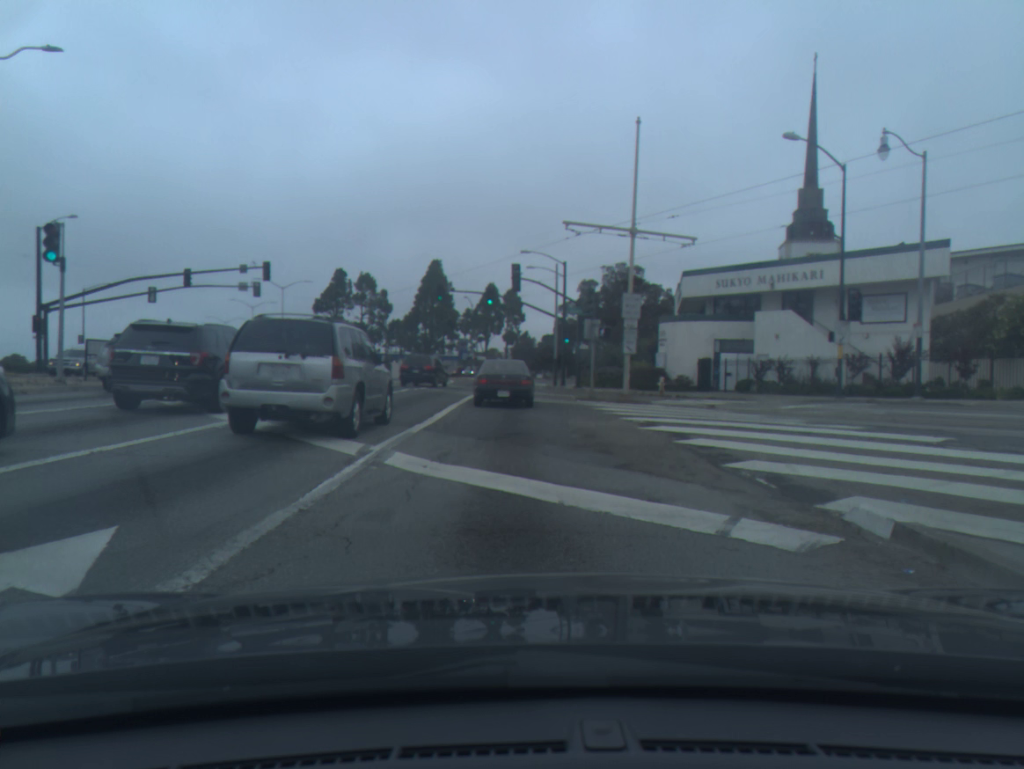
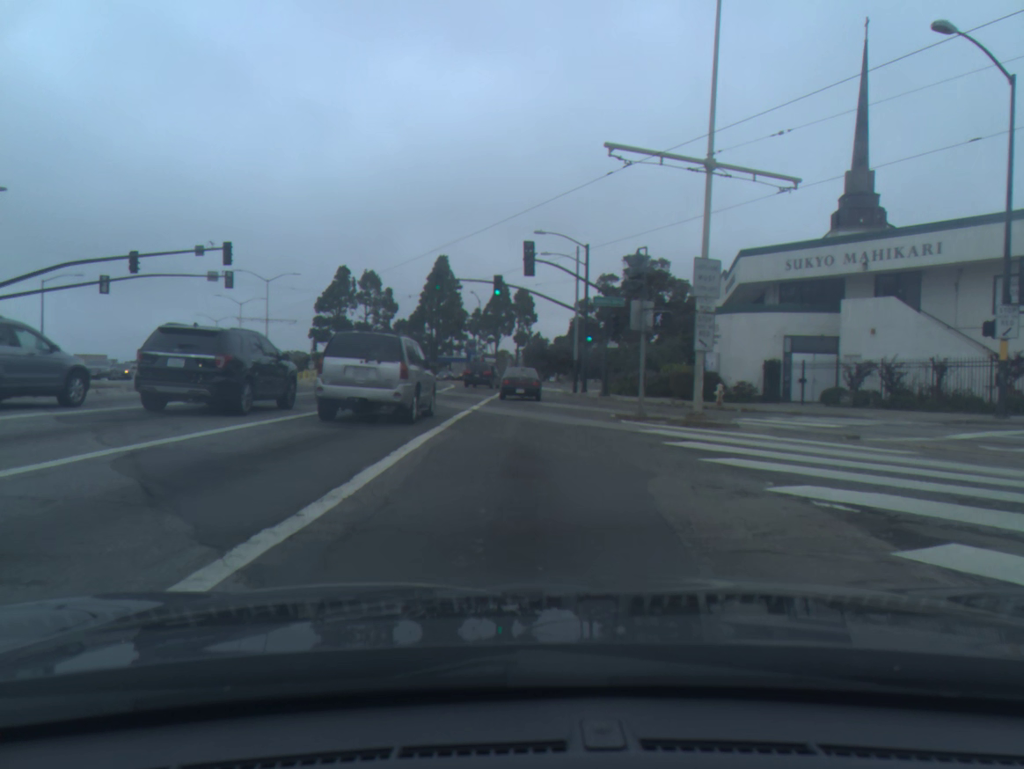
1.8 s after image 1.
(-0.2, +9.5) m; -1°
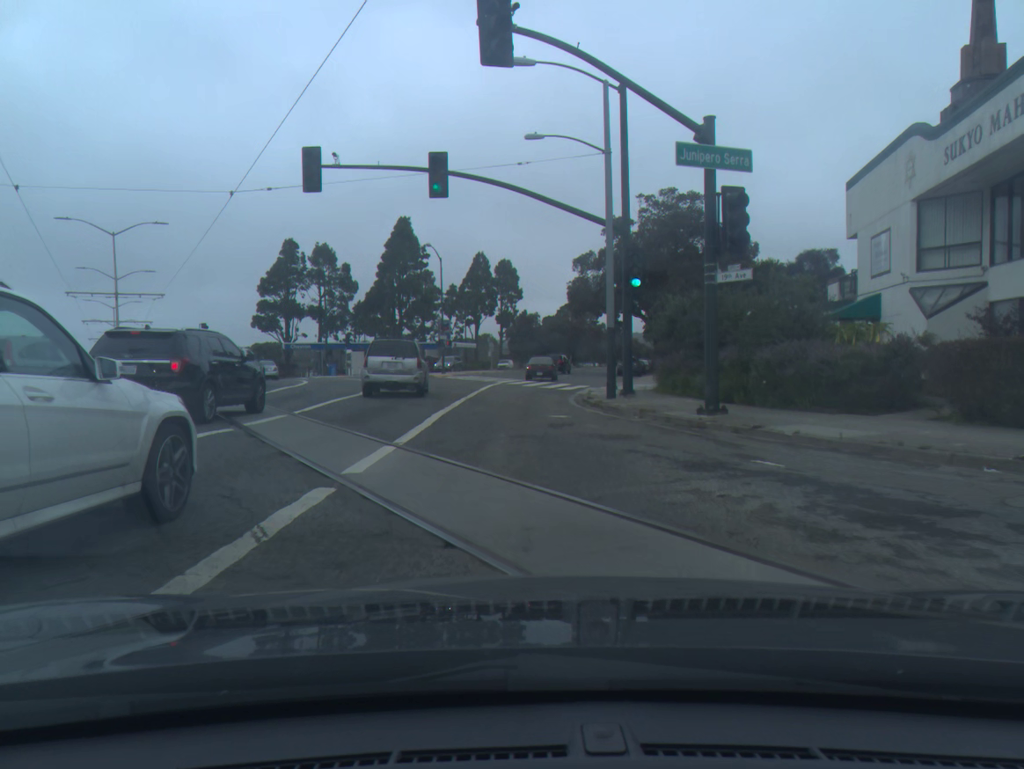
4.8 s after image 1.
(+0.5, +25.3) m; +1°
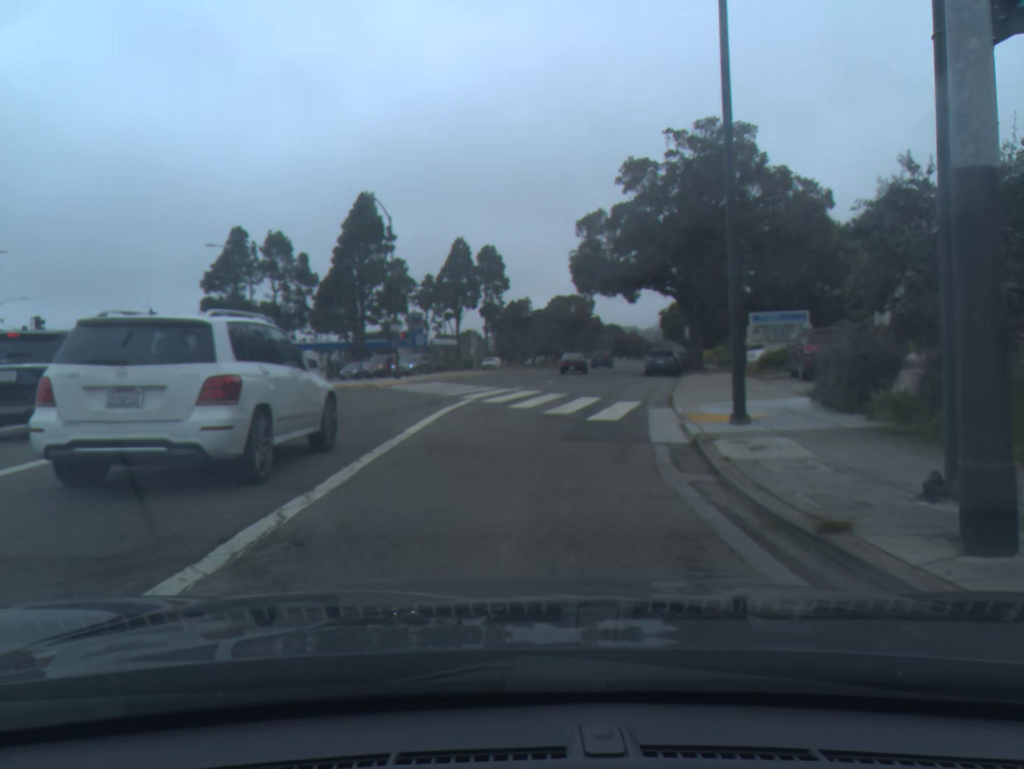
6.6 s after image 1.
(0.0, +18.4) m; +1°
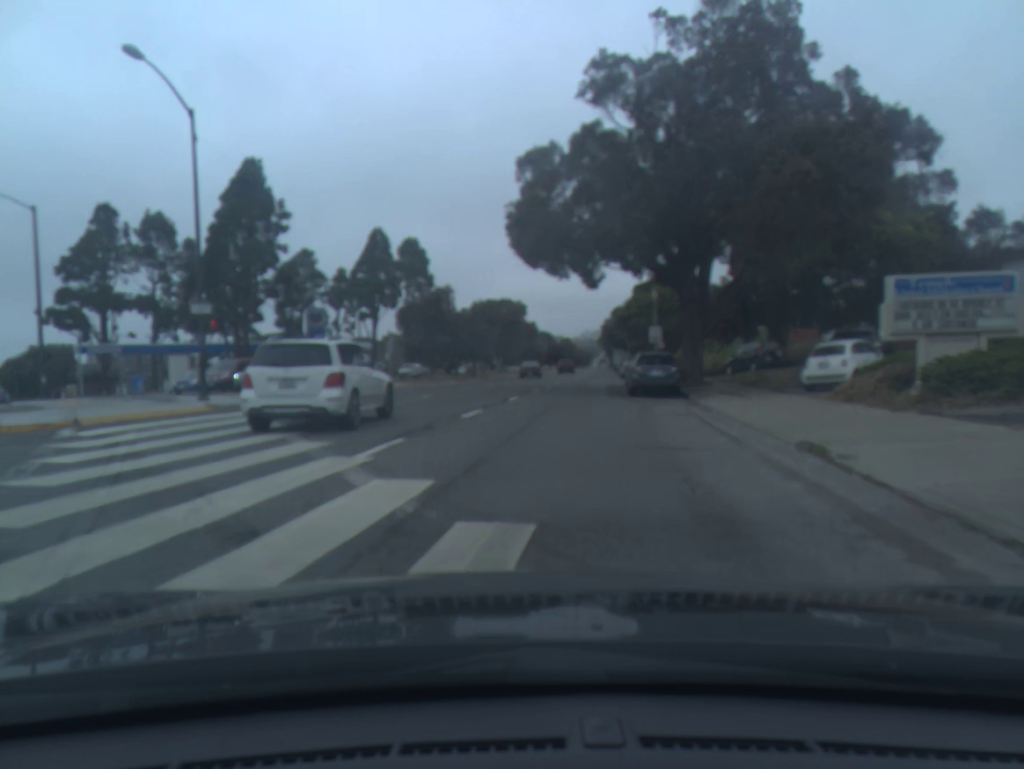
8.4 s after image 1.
(+0.7, +19.5) m; +5°
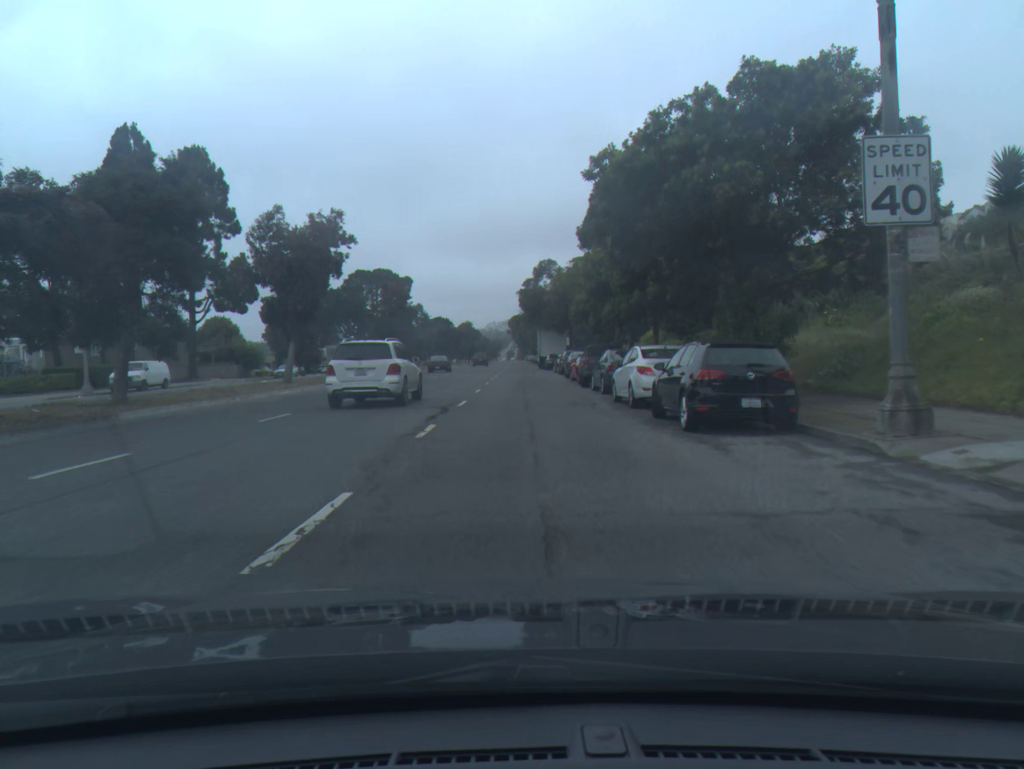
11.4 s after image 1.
(+3.3, +47.9) m; +6°
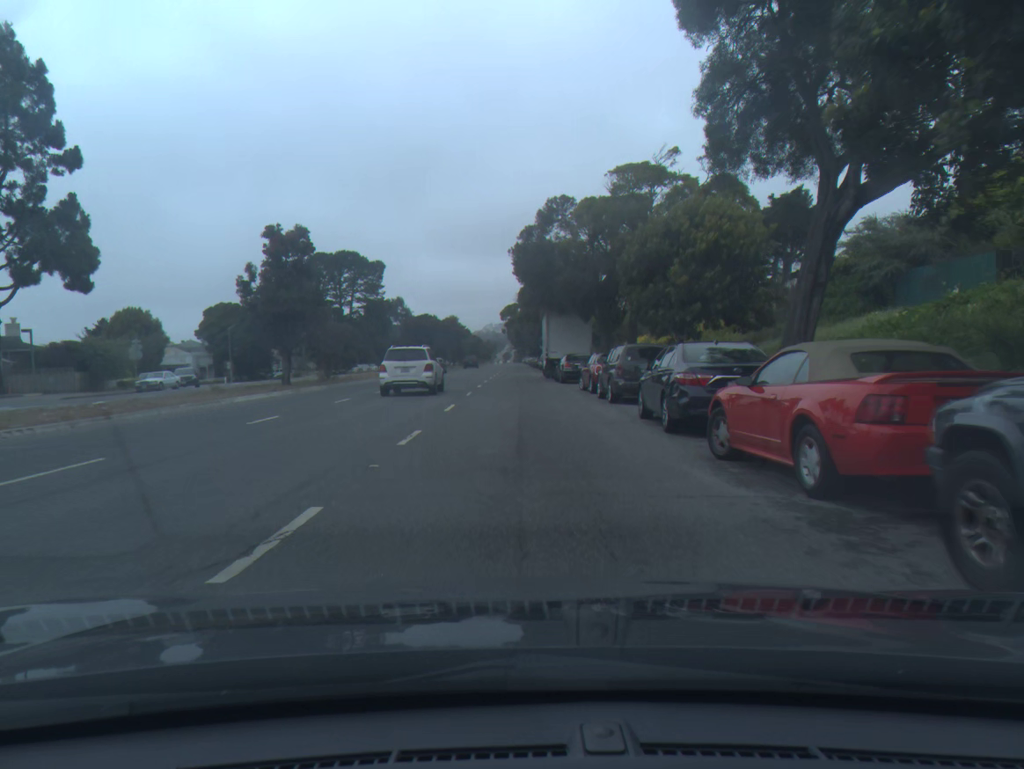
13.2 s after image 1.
(+0.2, +29.8) m; 0°
